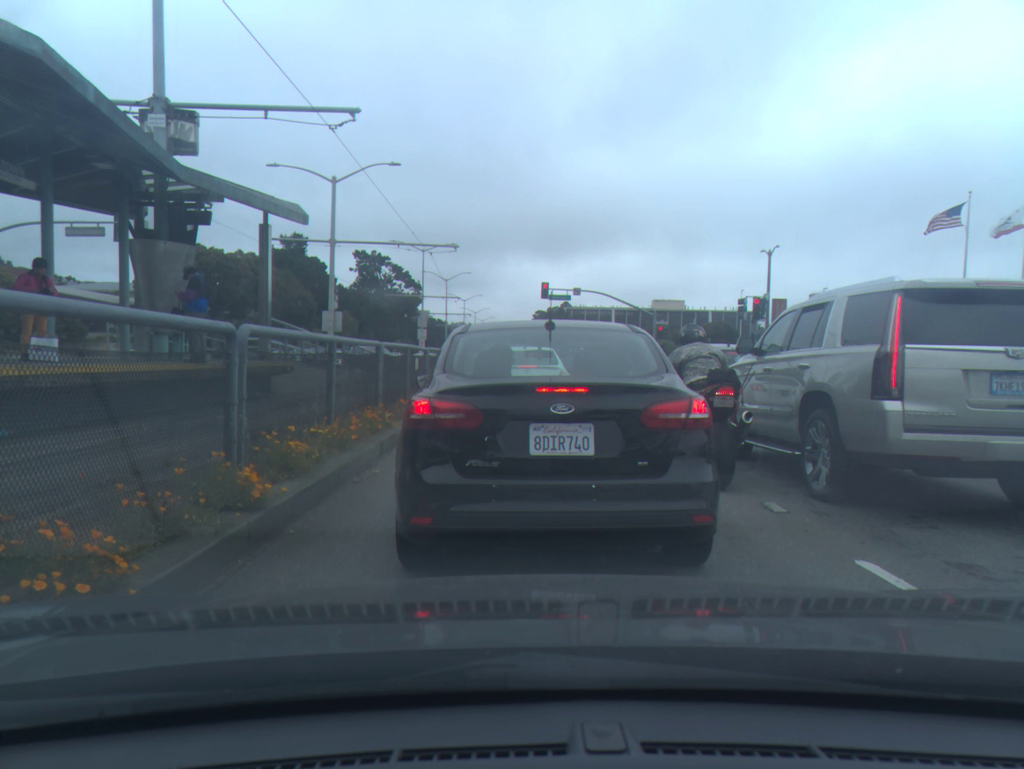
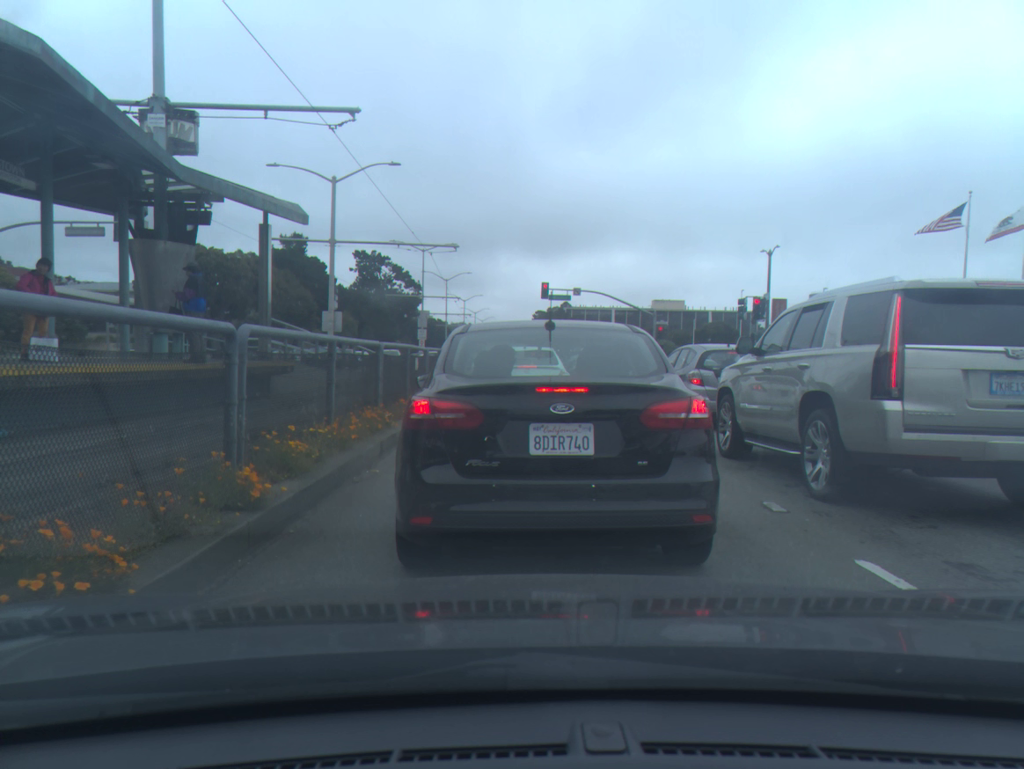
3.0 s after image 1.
(0.0, 0.0) m; 0°
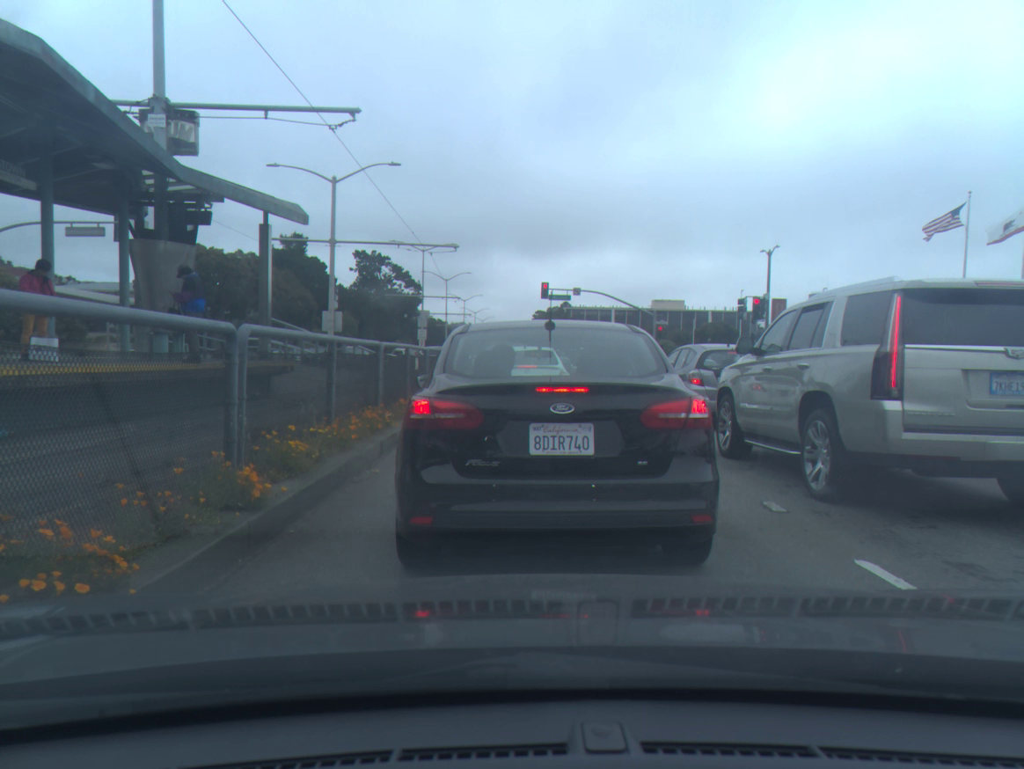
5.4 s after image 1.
(0.0, 0.0) m; 0°
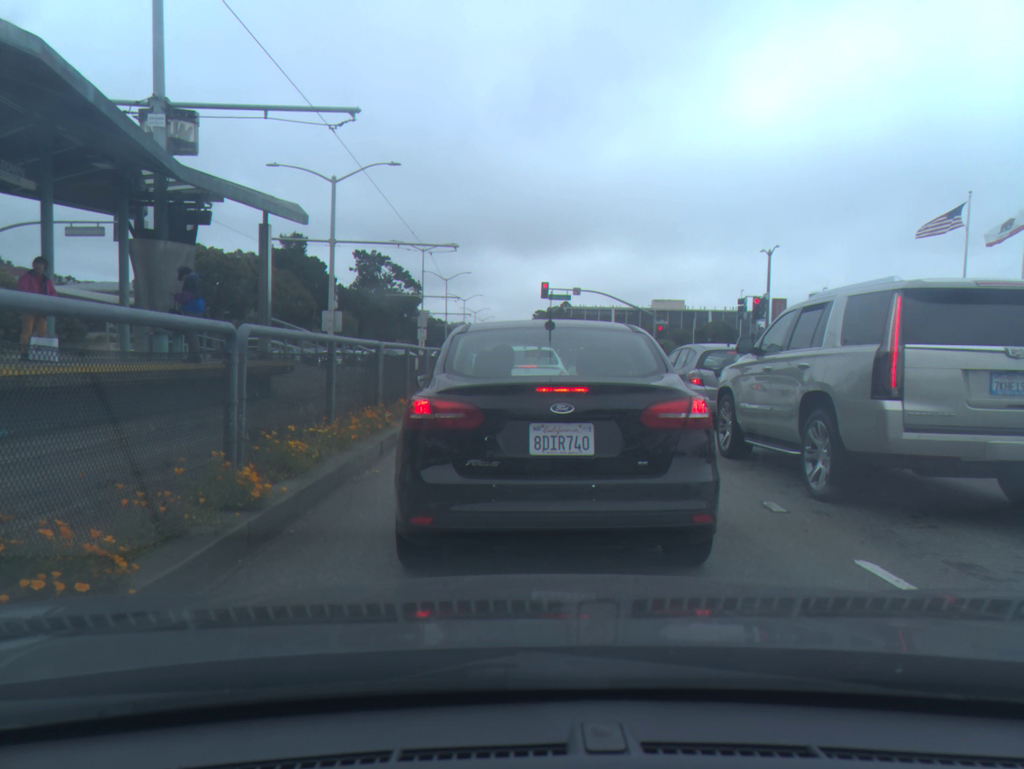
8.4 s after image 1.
(0.0, 0.0) m; 0°
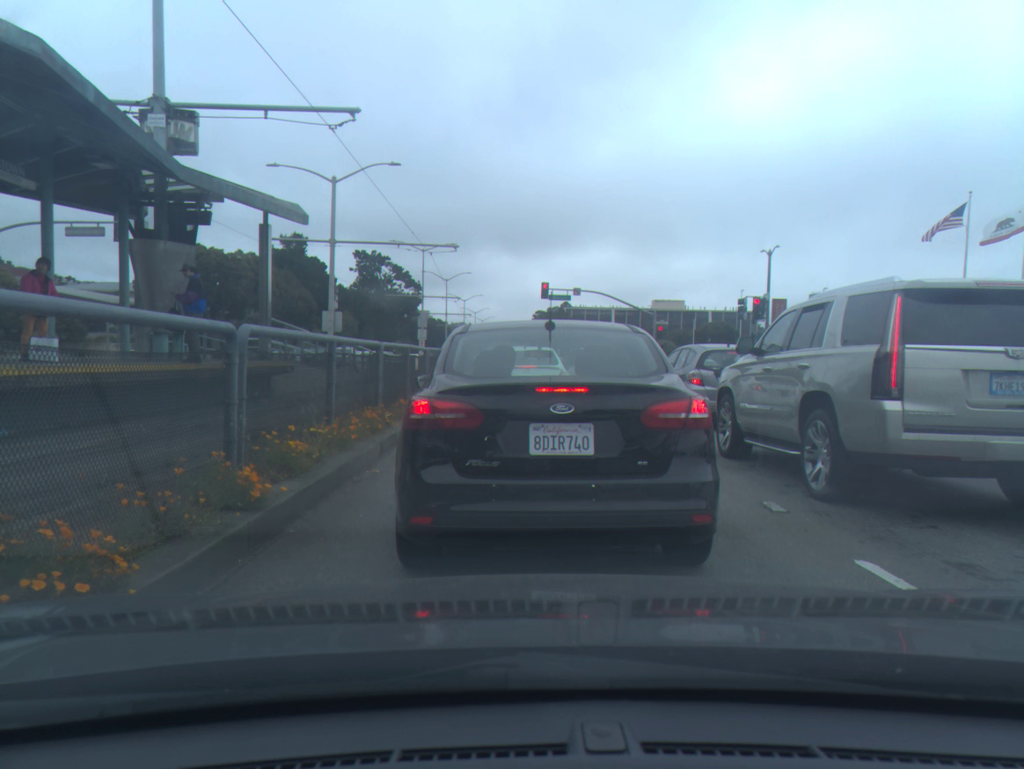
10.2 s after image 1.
(0.0, 0.0) m; 0°
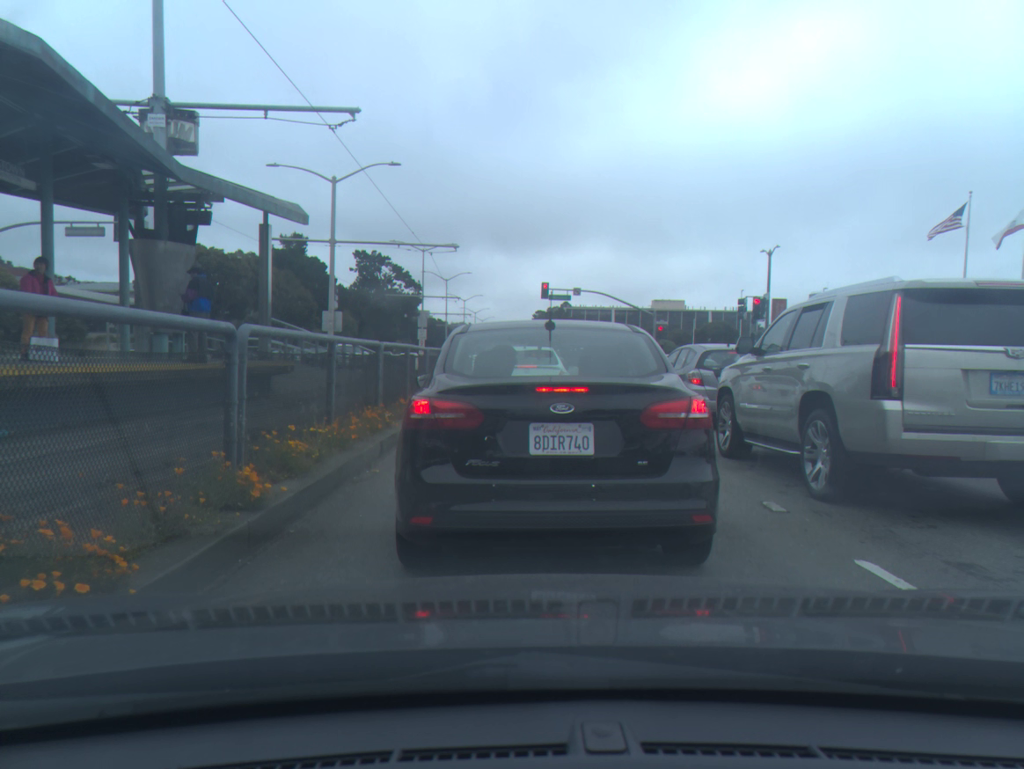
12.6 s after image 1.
(0.0, 0.0) m; 0°
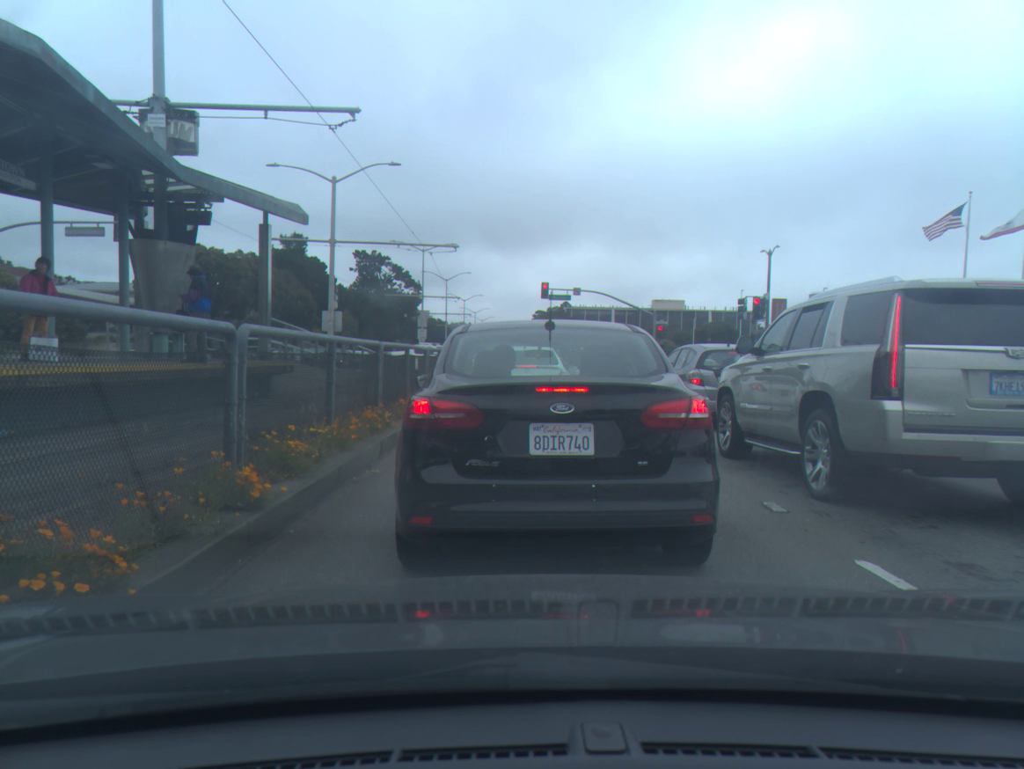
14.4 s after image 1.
(0.0, 0.0) m; 0°
